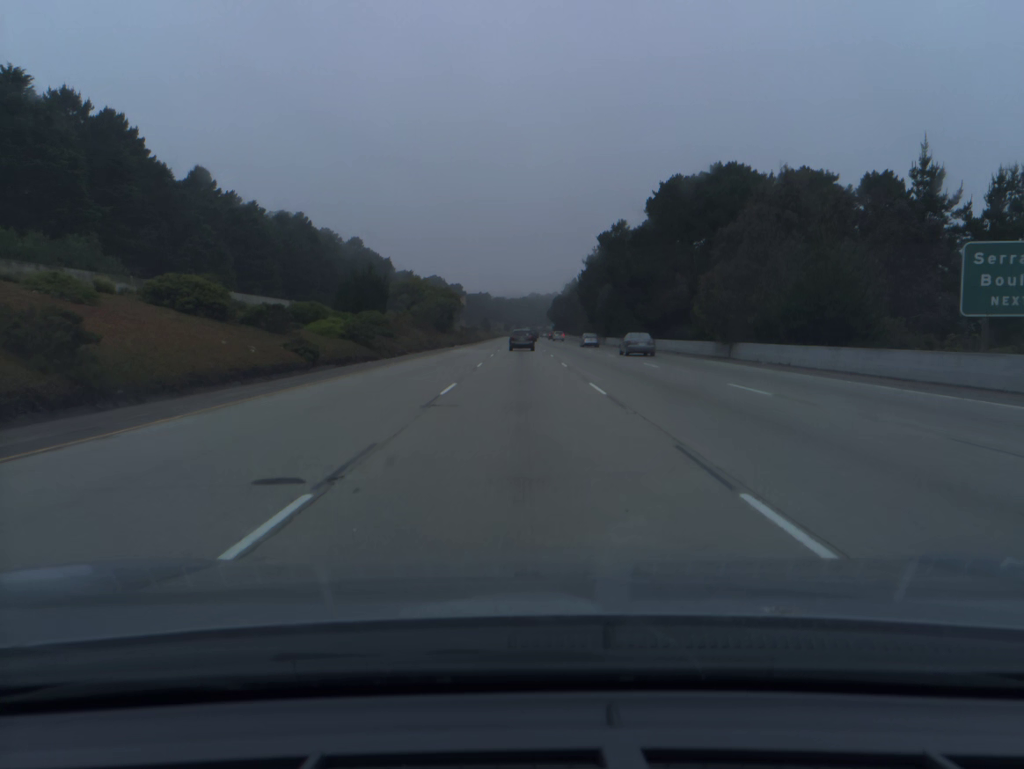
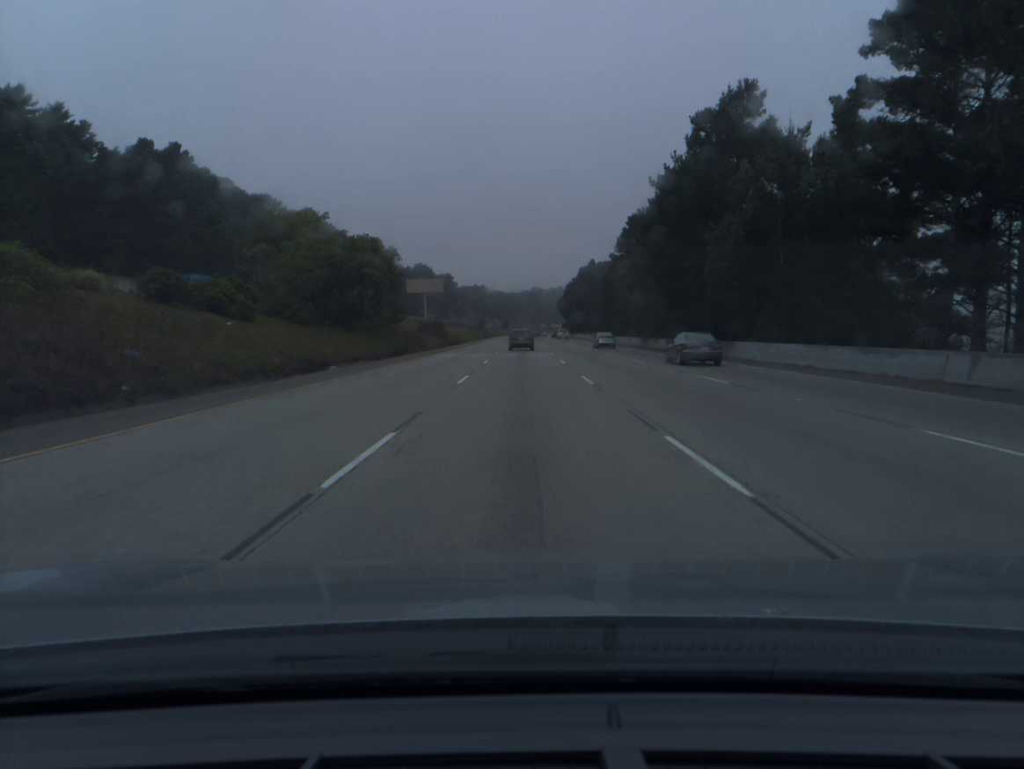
(-0.1, +68.8) m; 0°
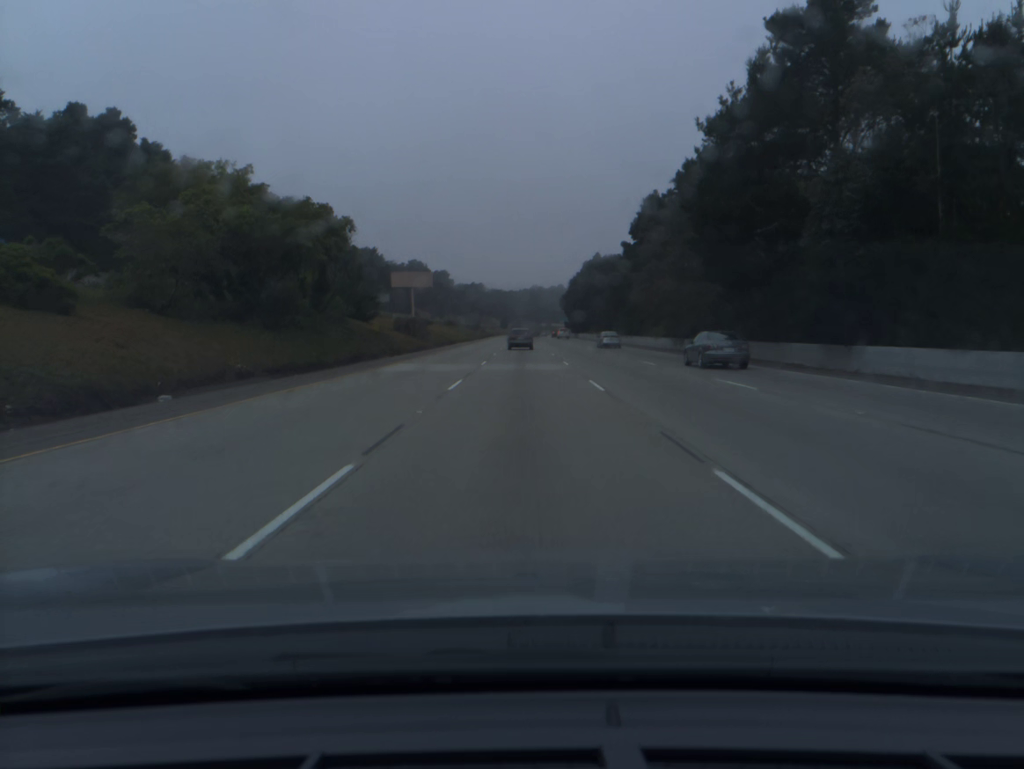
(0.0, +17.3) m; 0°
